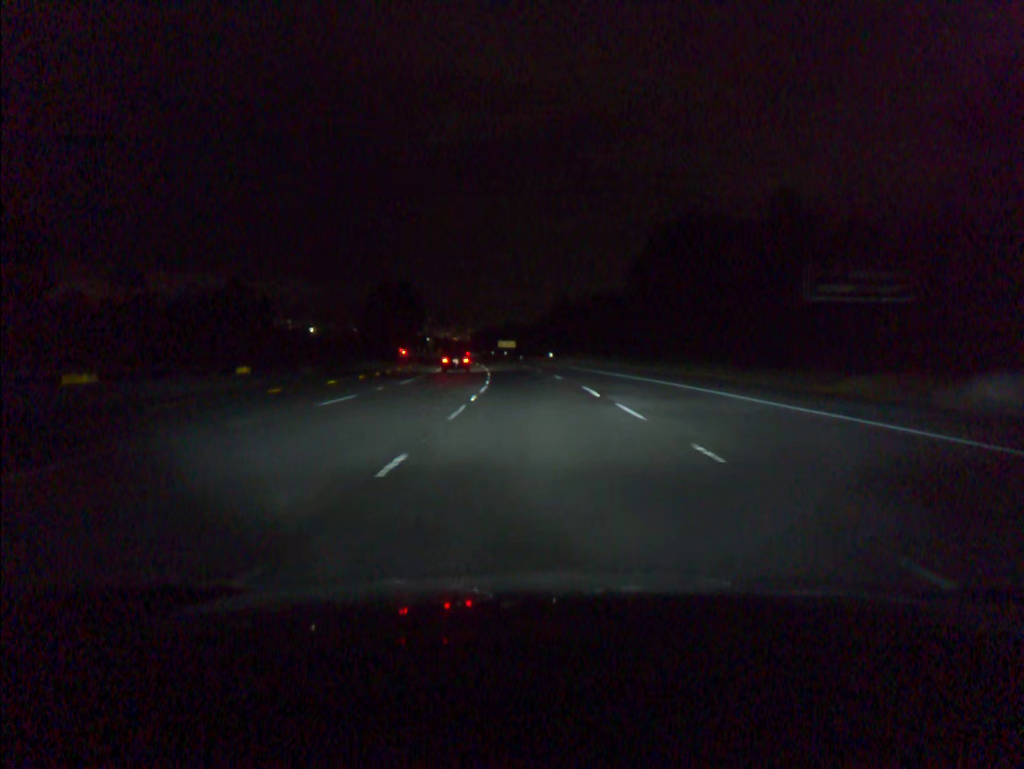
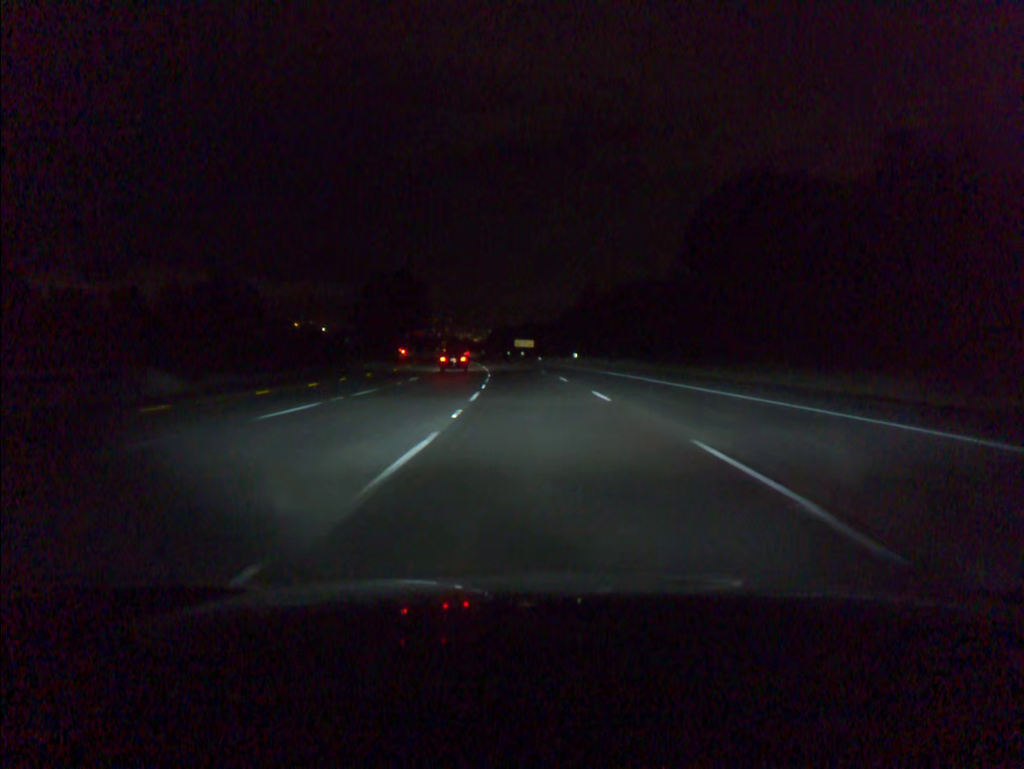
(-0.2, +18.4) m; -2°
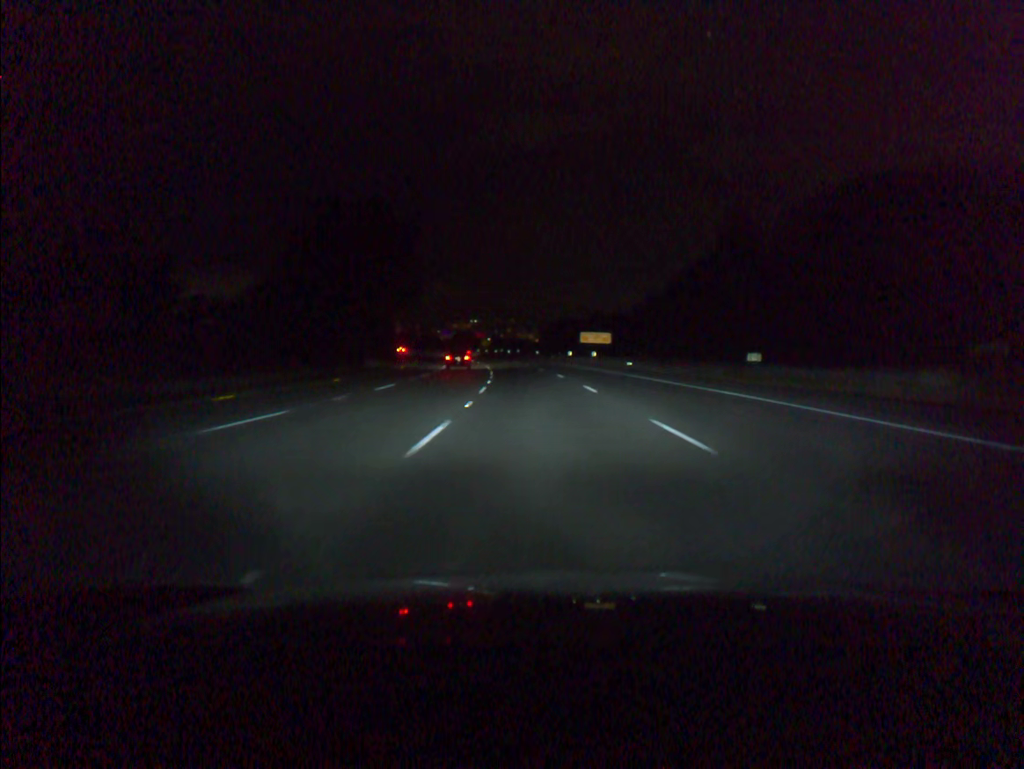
(-2.1, +55.0) m; -4°
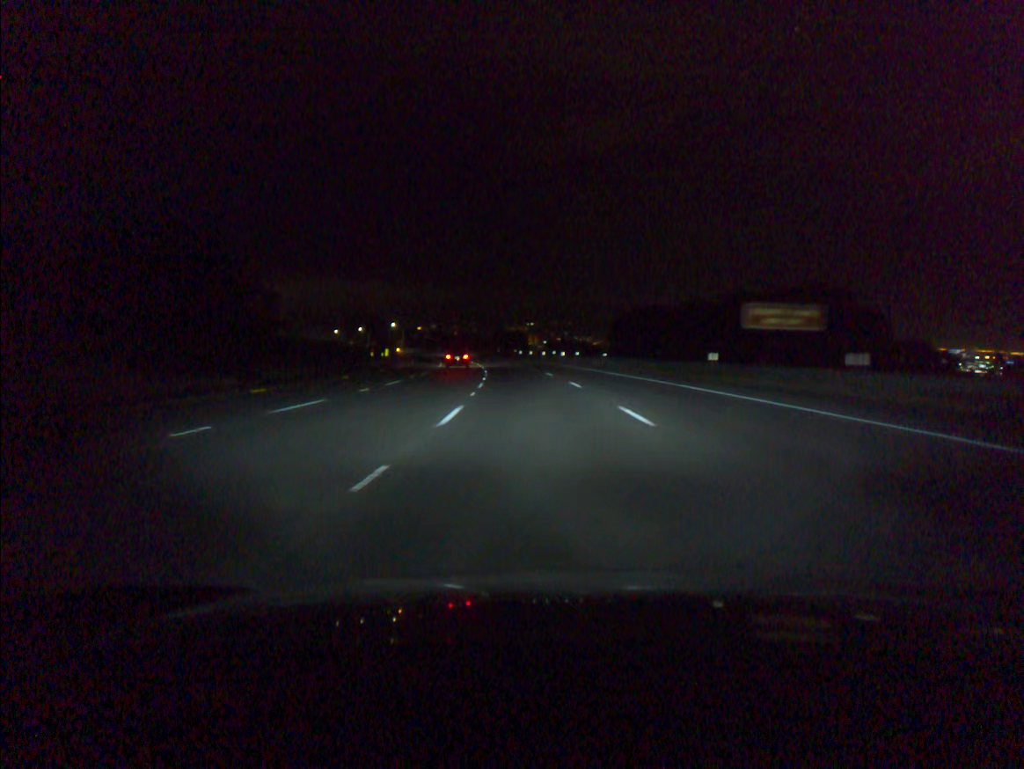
(-1.9, +55.0) m; -4°
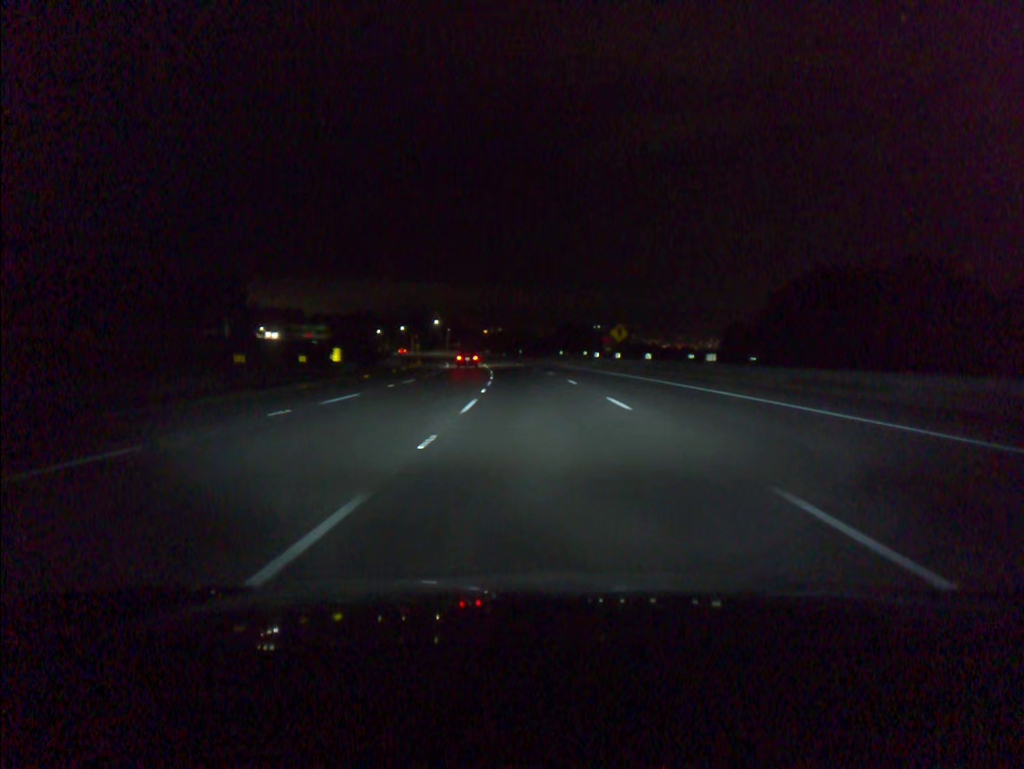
(-2.4, +54.9) m; -5°
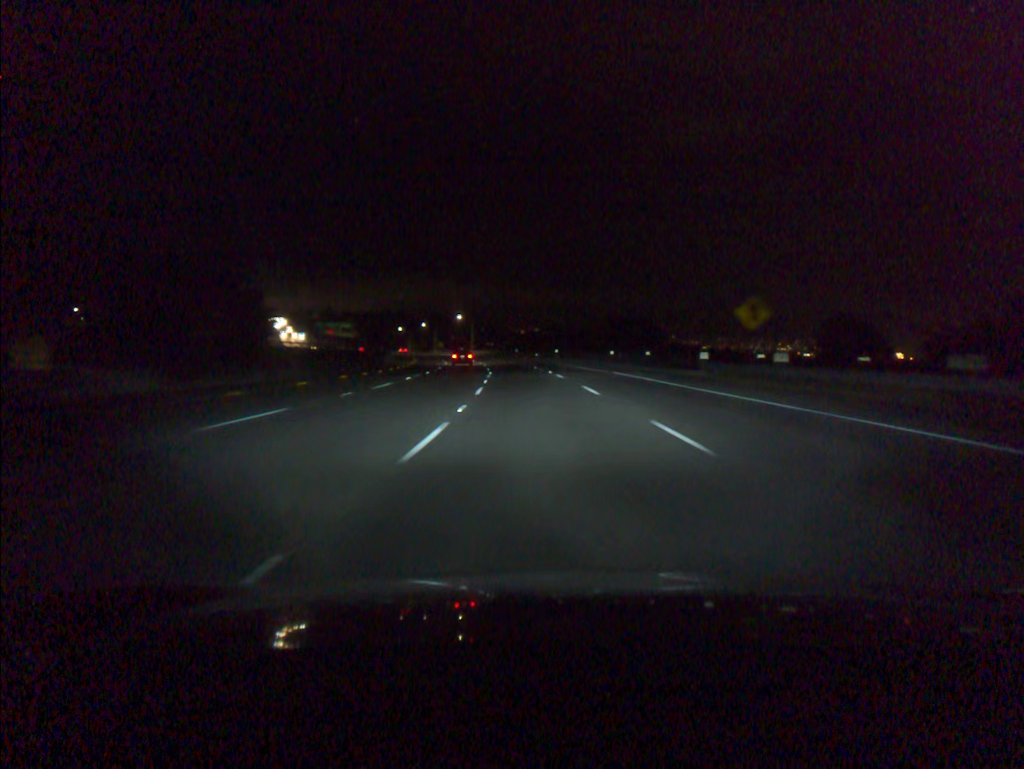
(-0.8, +36.6) m; -3°
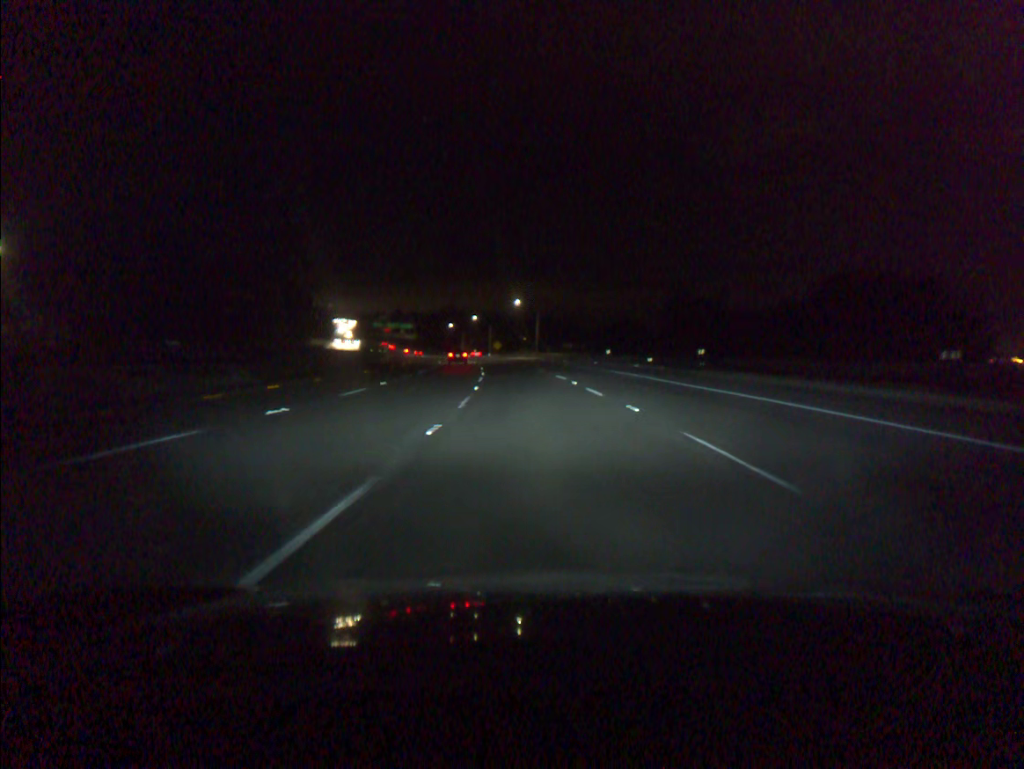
(-3.7, +73.2) m; -6°
